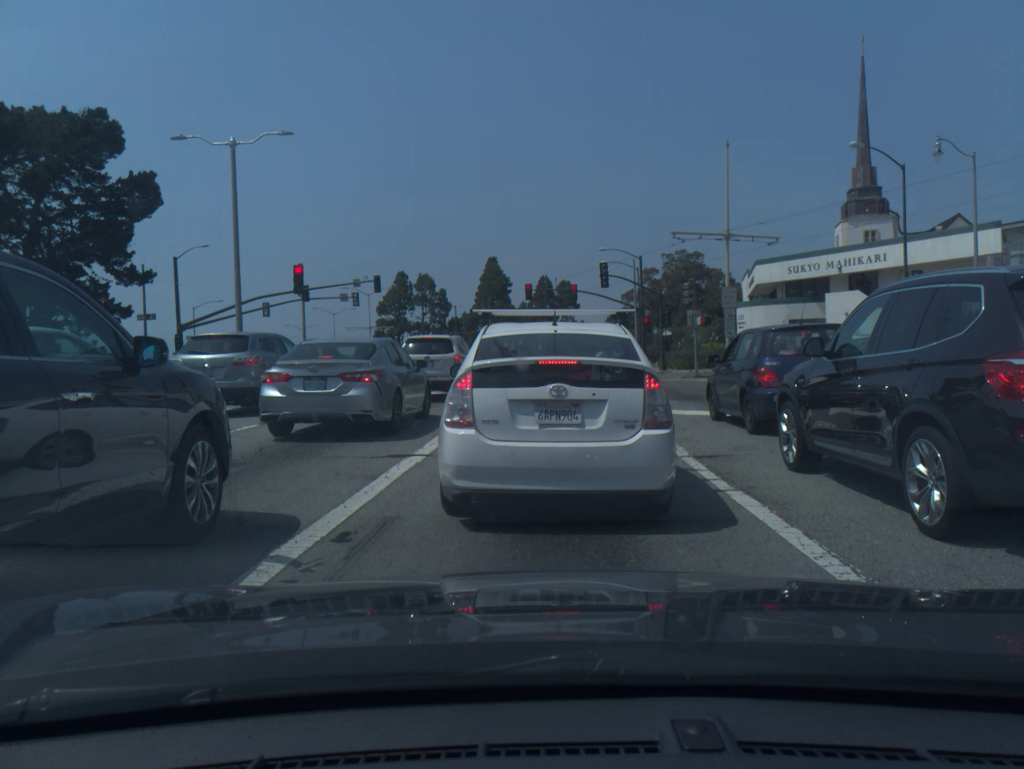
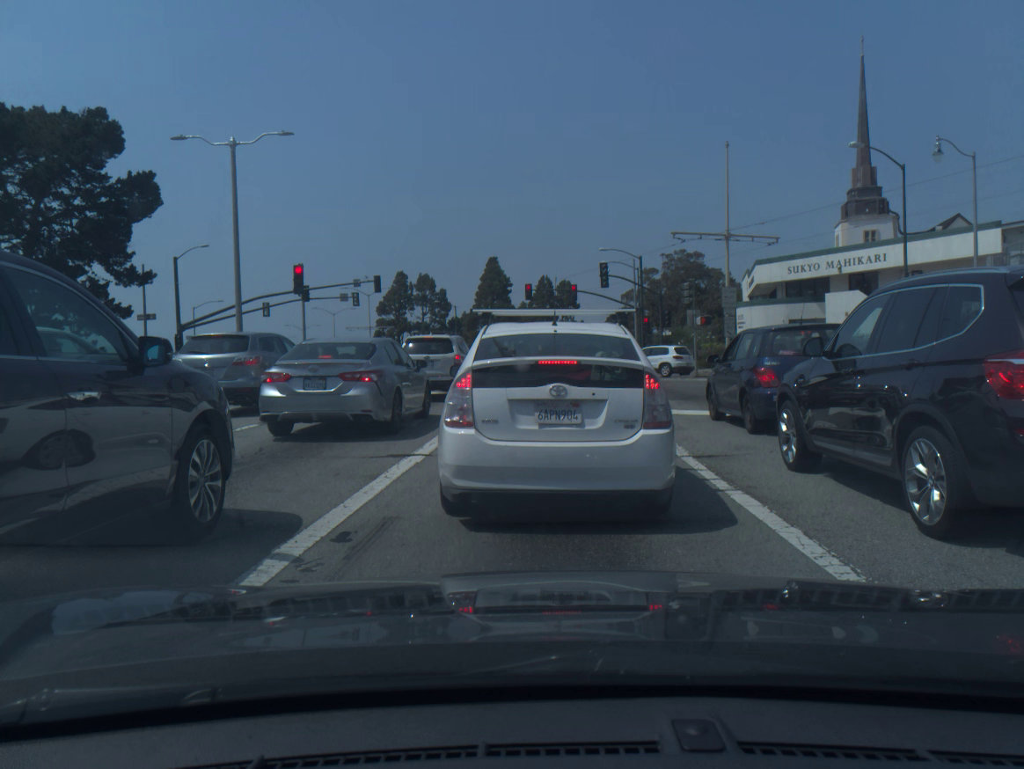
(0.0, 0.0) m; 0°
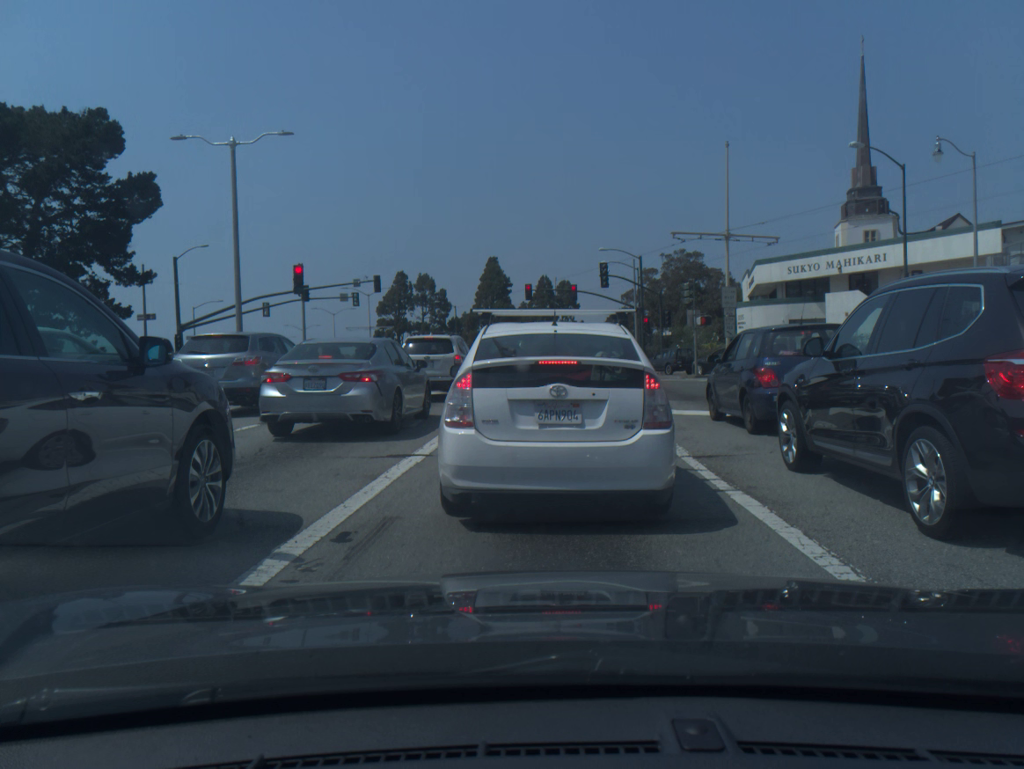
(0.0, 0.0) m; 0°
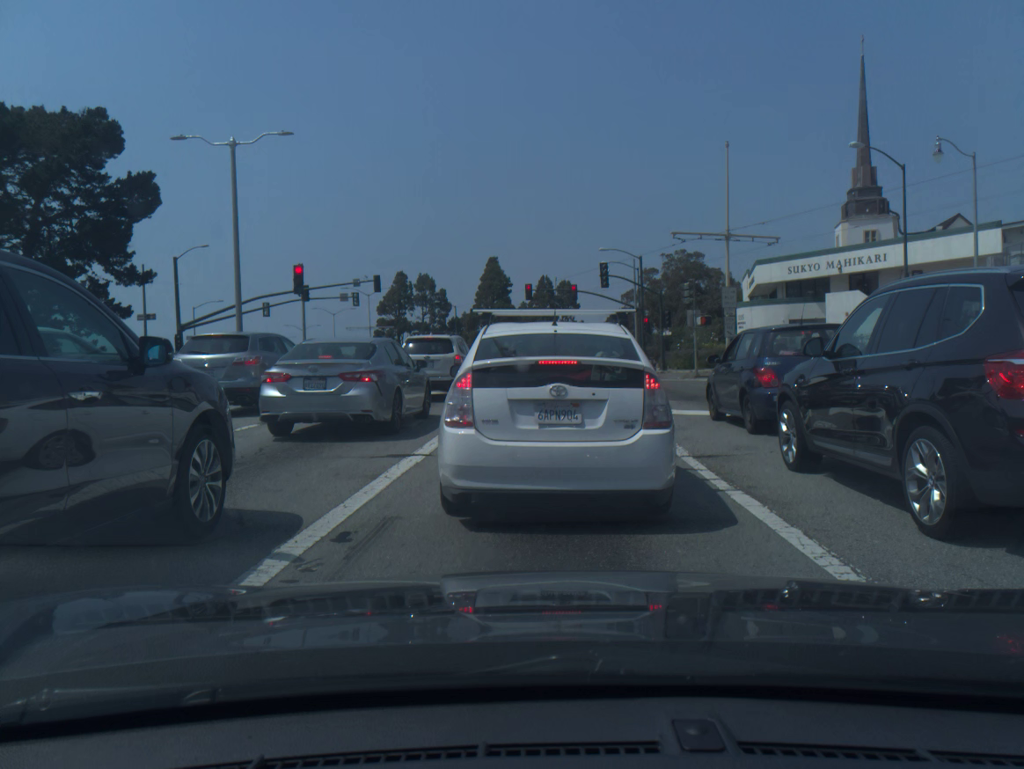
(0.0, 0.0) m; 0°
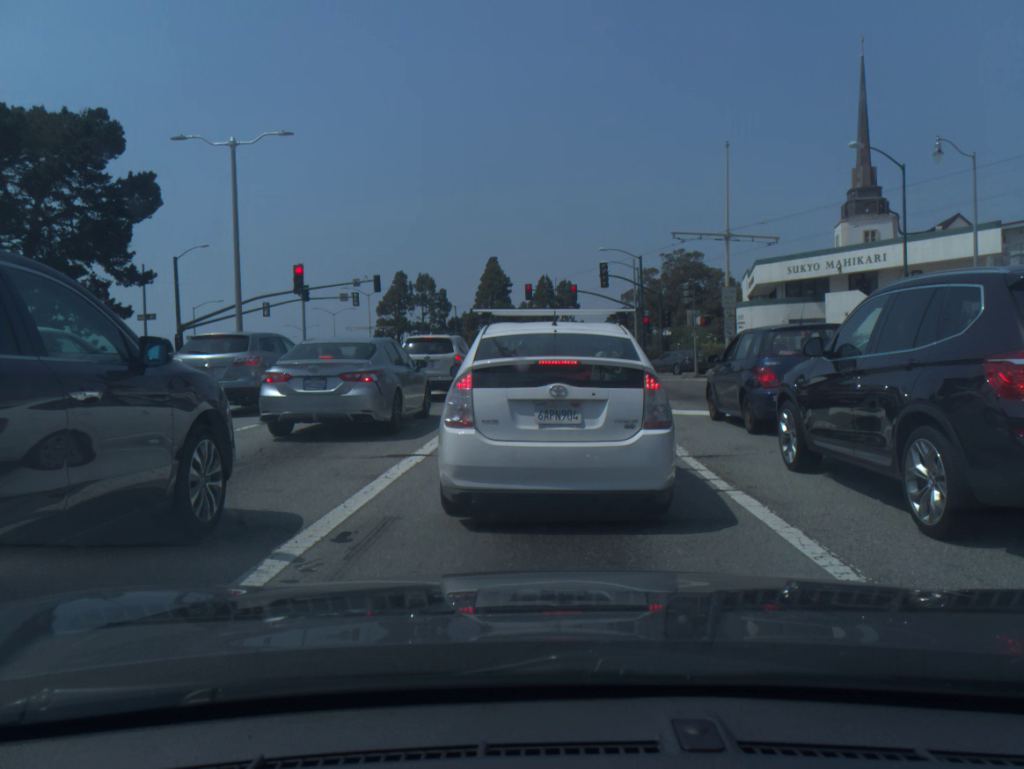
(0.0, 0.0) m; 0°
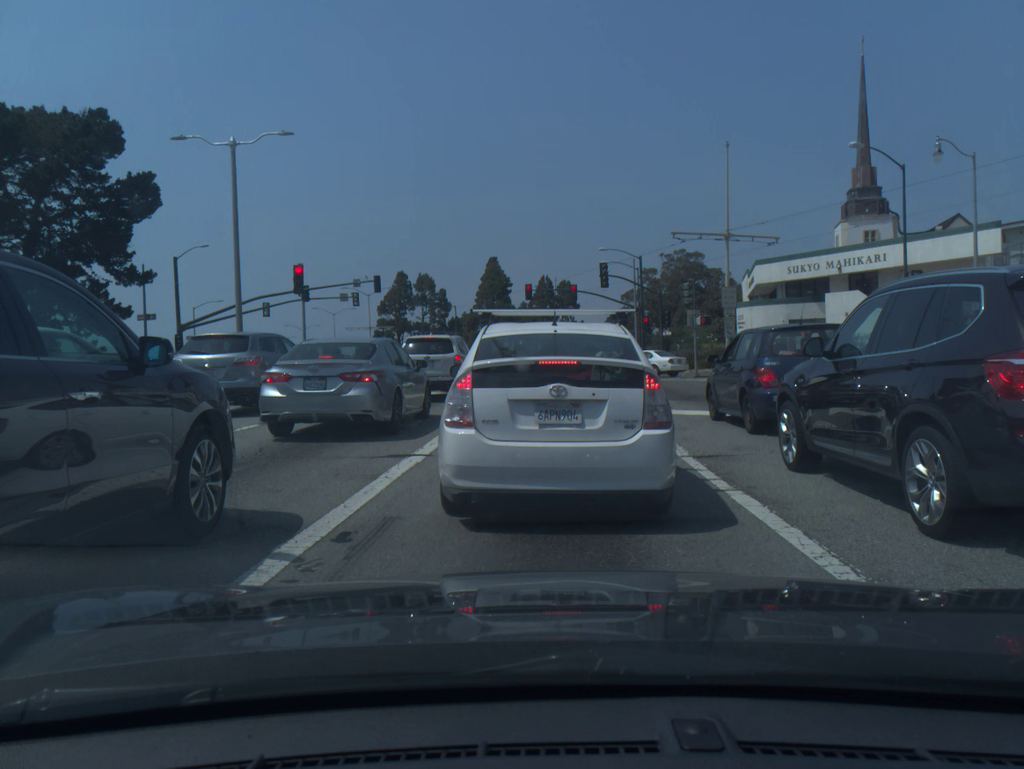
(0.0, 0.0) m; 0°
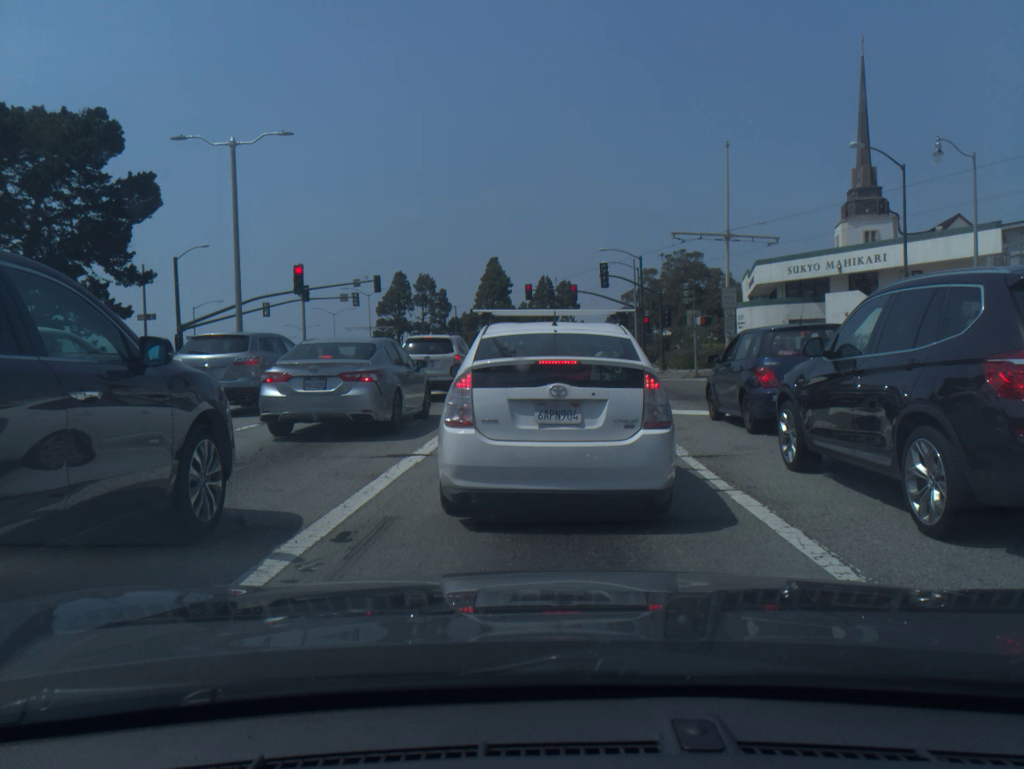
(0.0, +0.1) m; 0°
